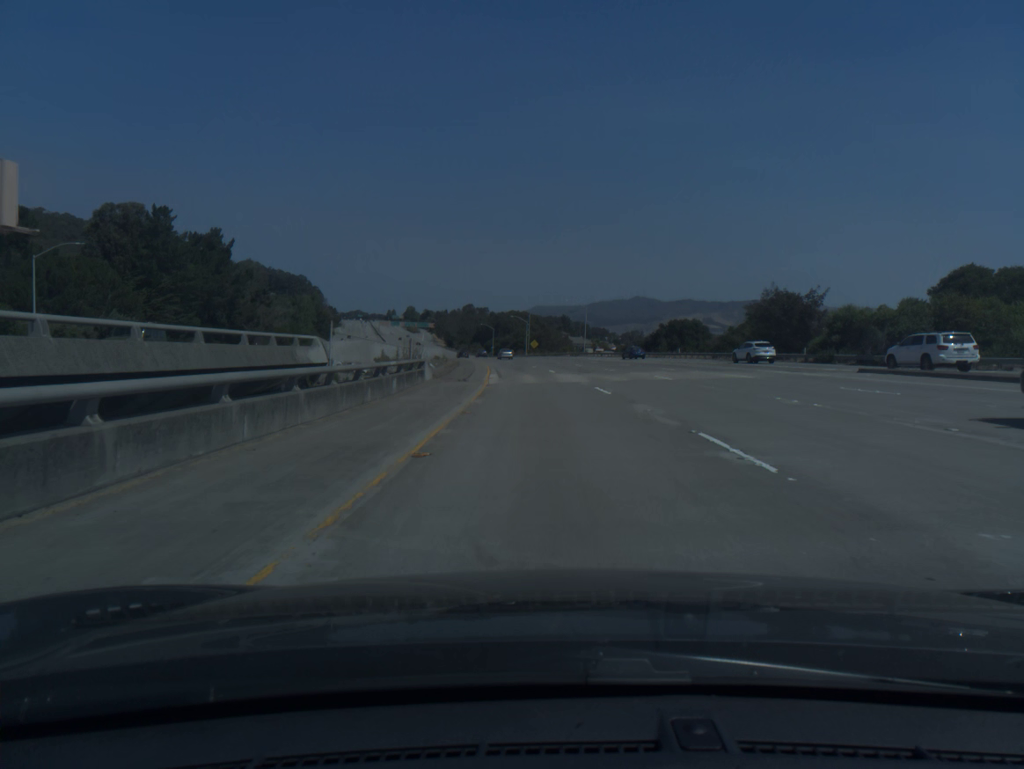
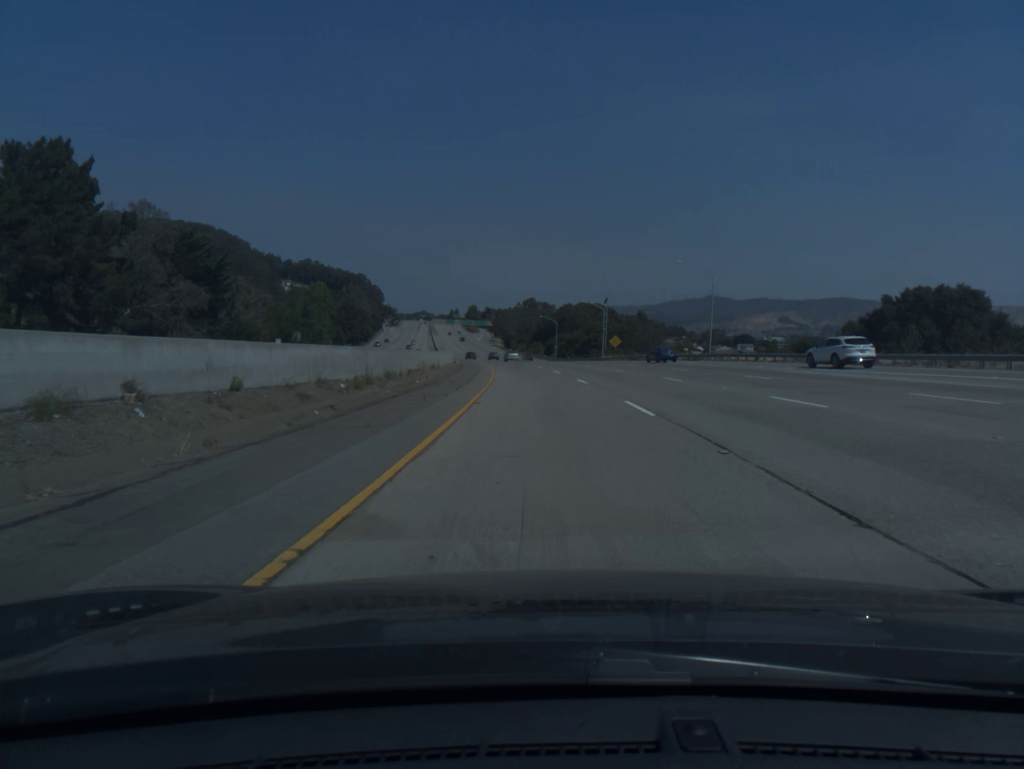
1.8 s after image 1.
(-2.7, +59.0) m; -5°
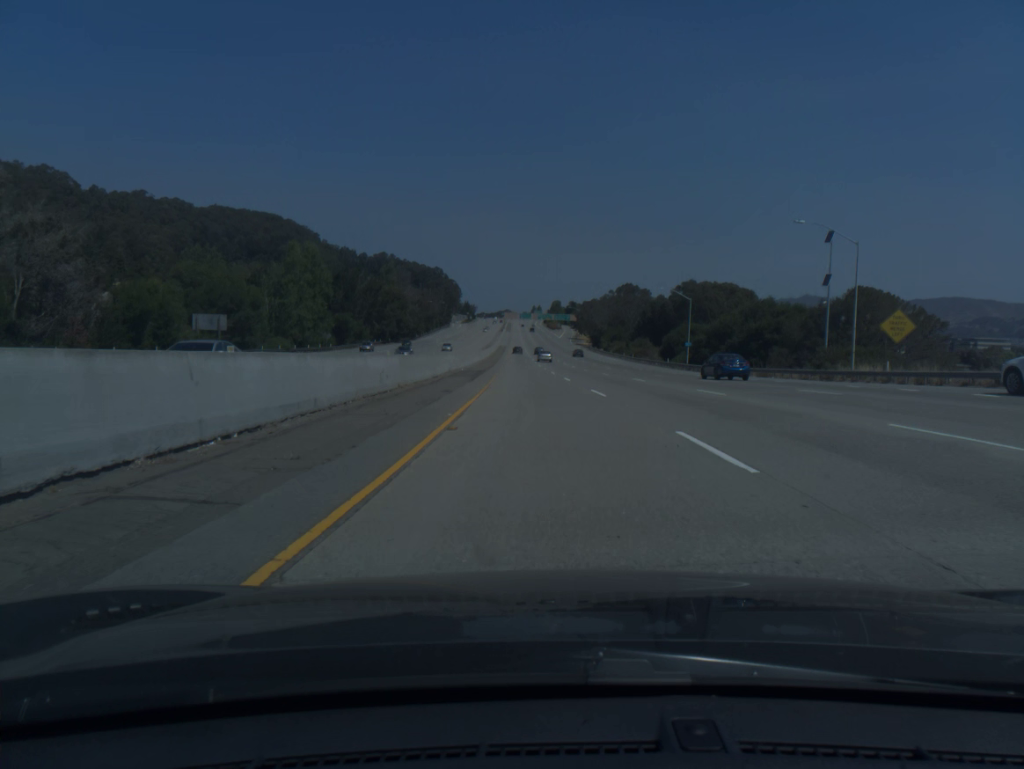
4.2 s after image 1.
(-4.2, +78.6) m; -6°
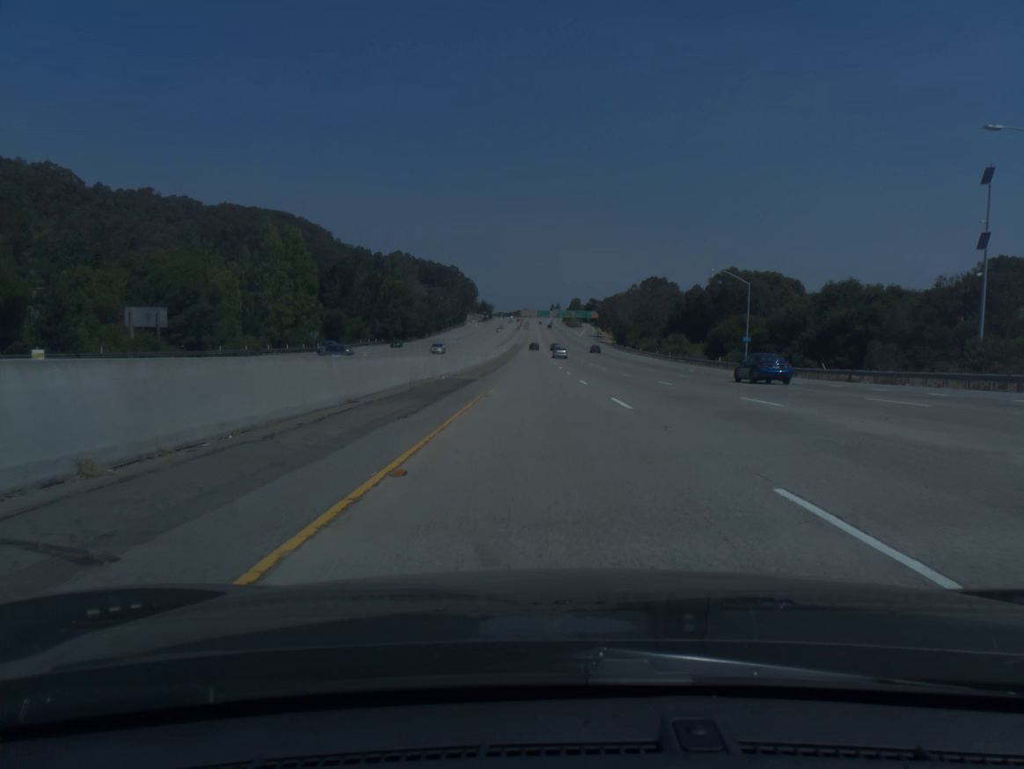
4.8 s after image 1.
(-0.2, +19.7) m; -1°
